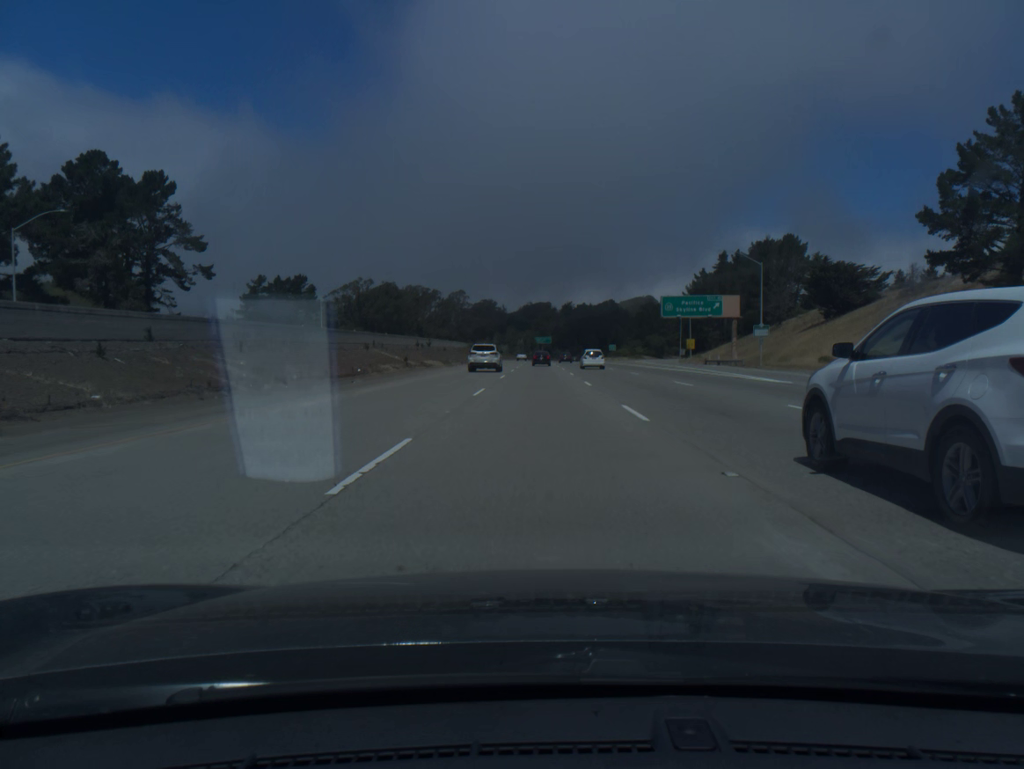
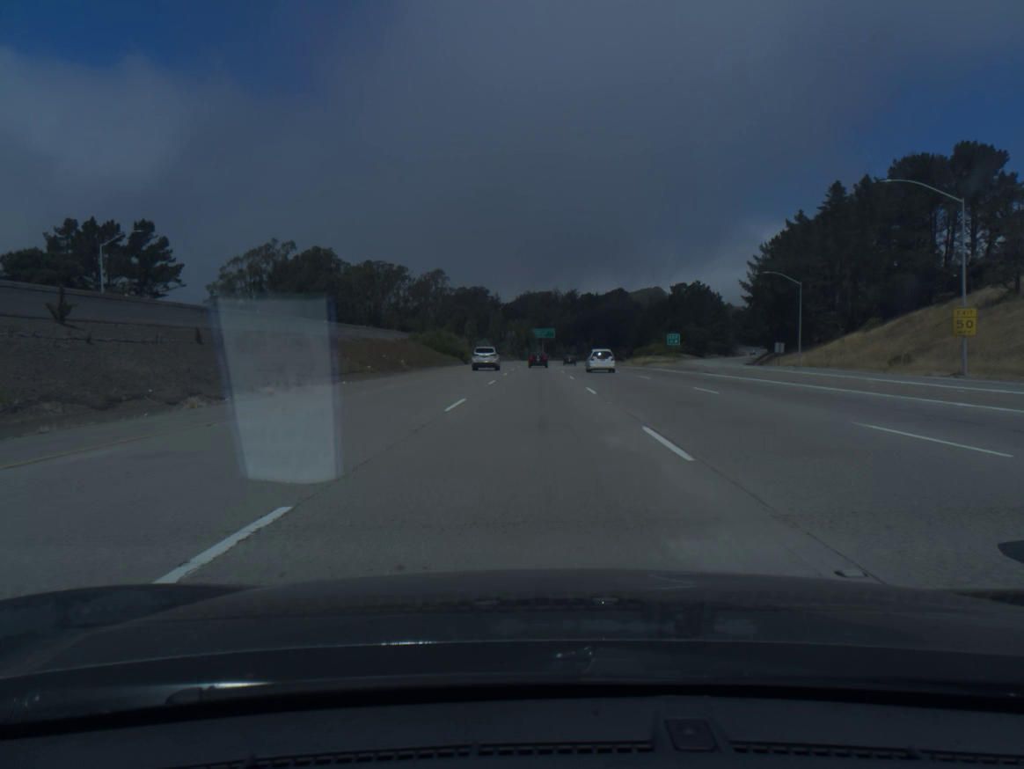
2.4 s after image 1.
(+0.2, +77.9) m; 0°
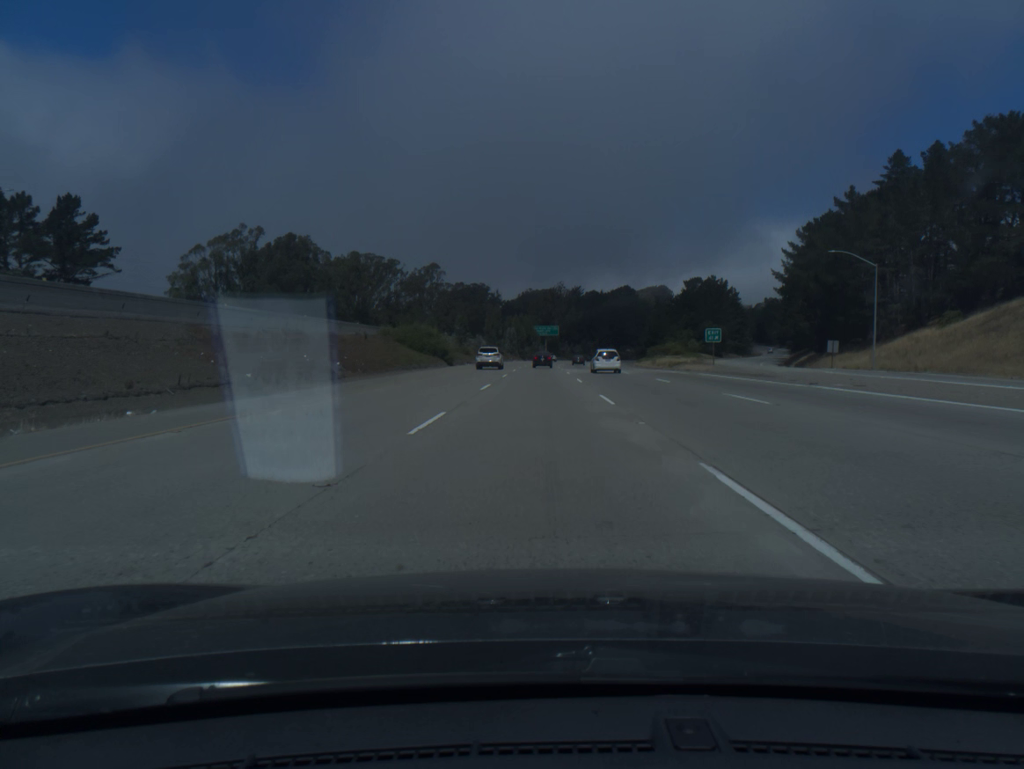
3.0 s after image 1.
(0.0, +19.4) m; 0°
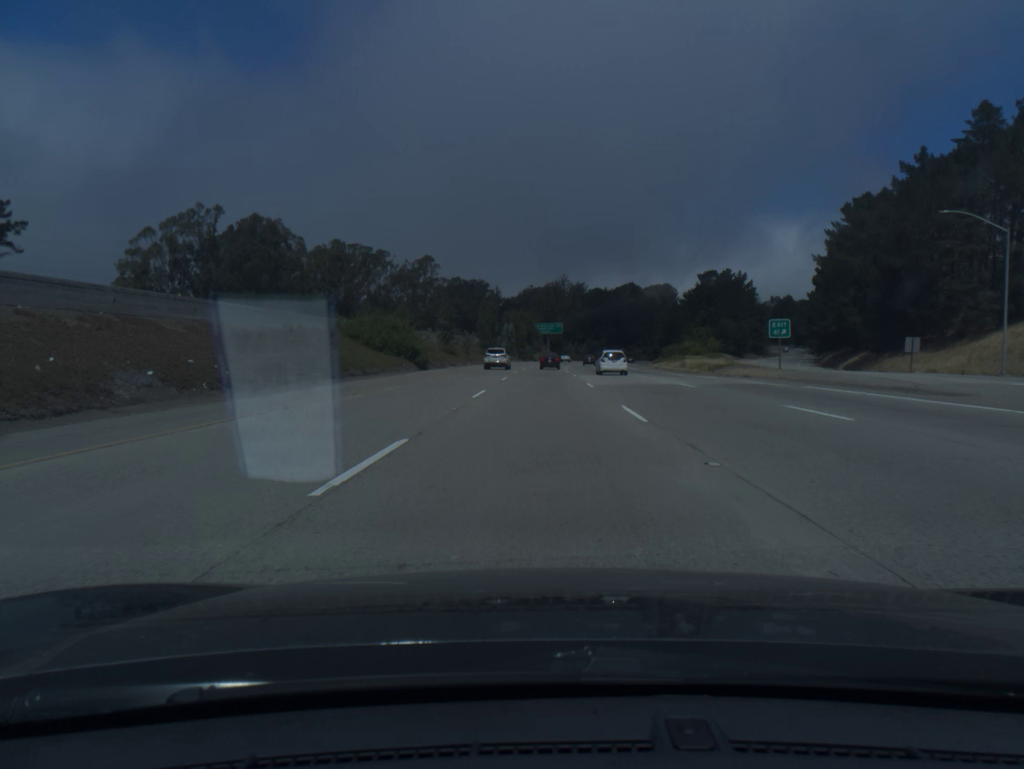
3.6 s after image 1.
(0.0, +19.4) m; 0°
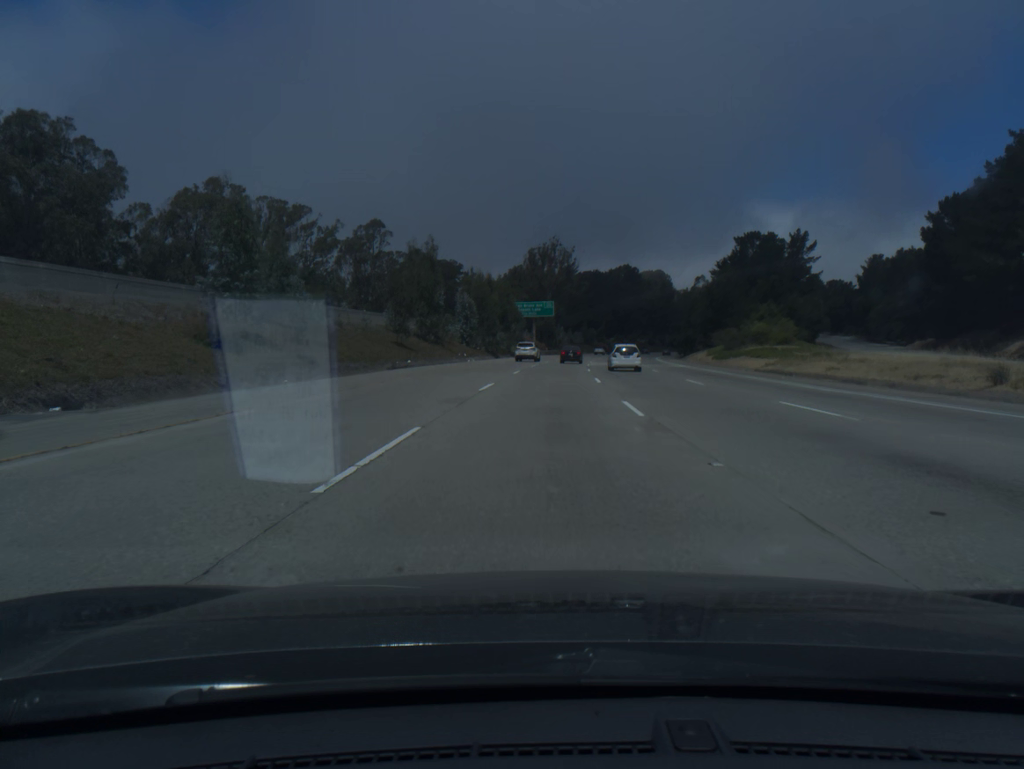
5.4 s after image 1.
(+0.3, +57.9) m; +1°
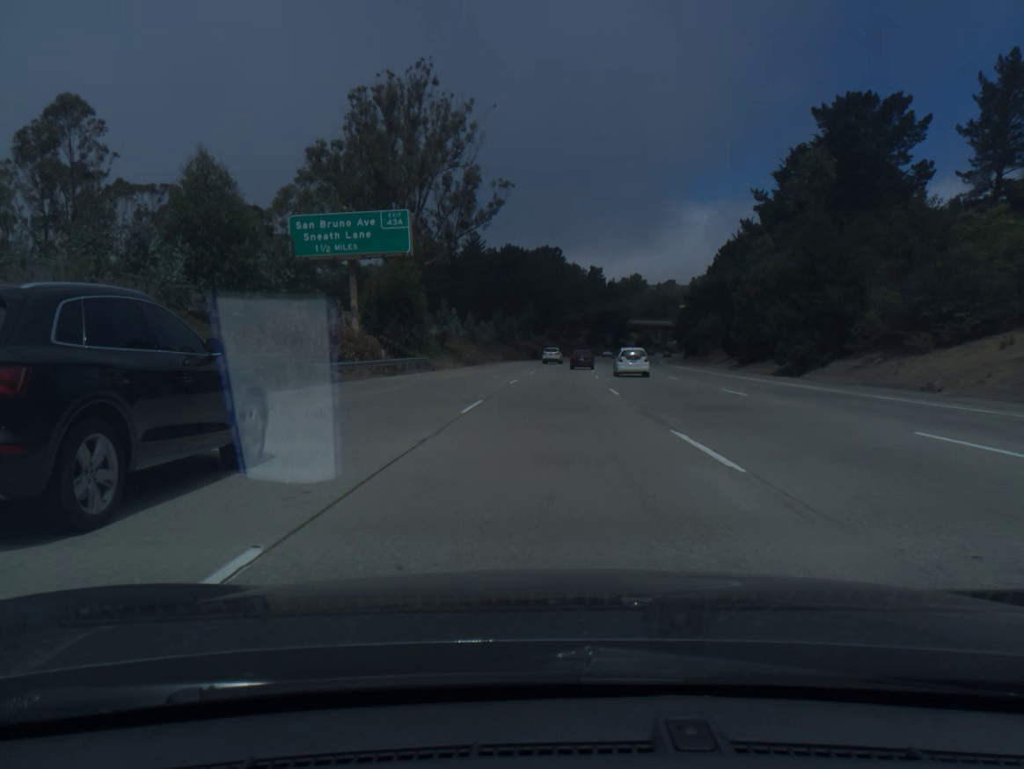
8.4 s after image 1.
(+4.9, +93.9) m; +6°
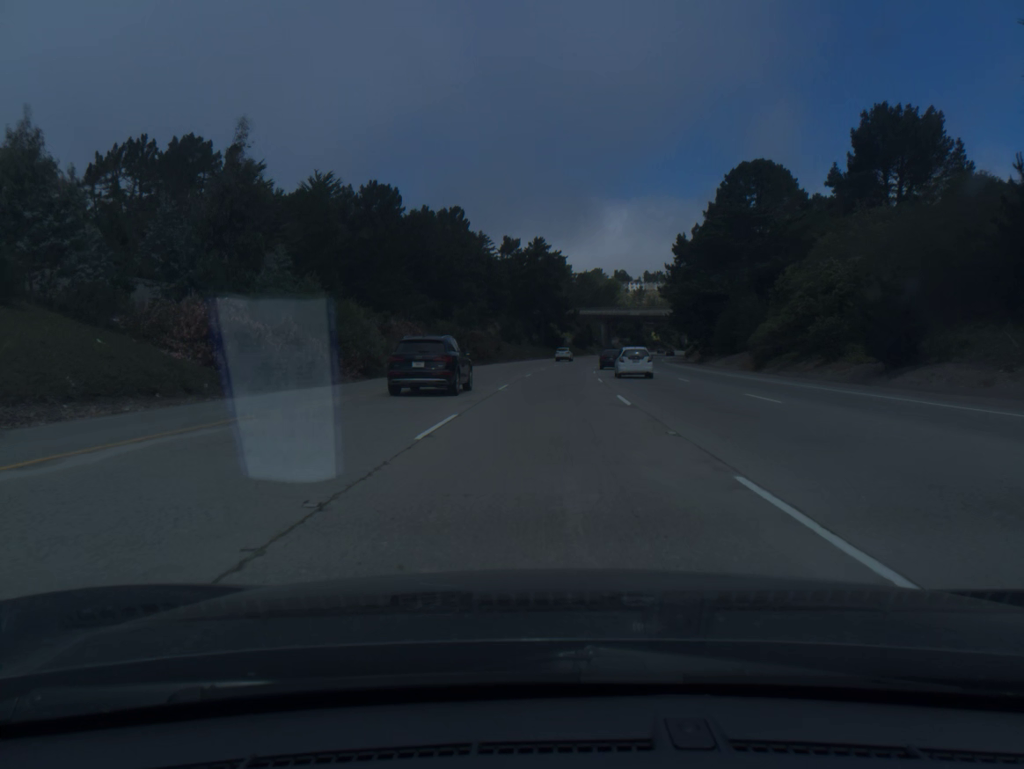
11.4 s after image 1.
(+5.2, +92.0) m; +6°
